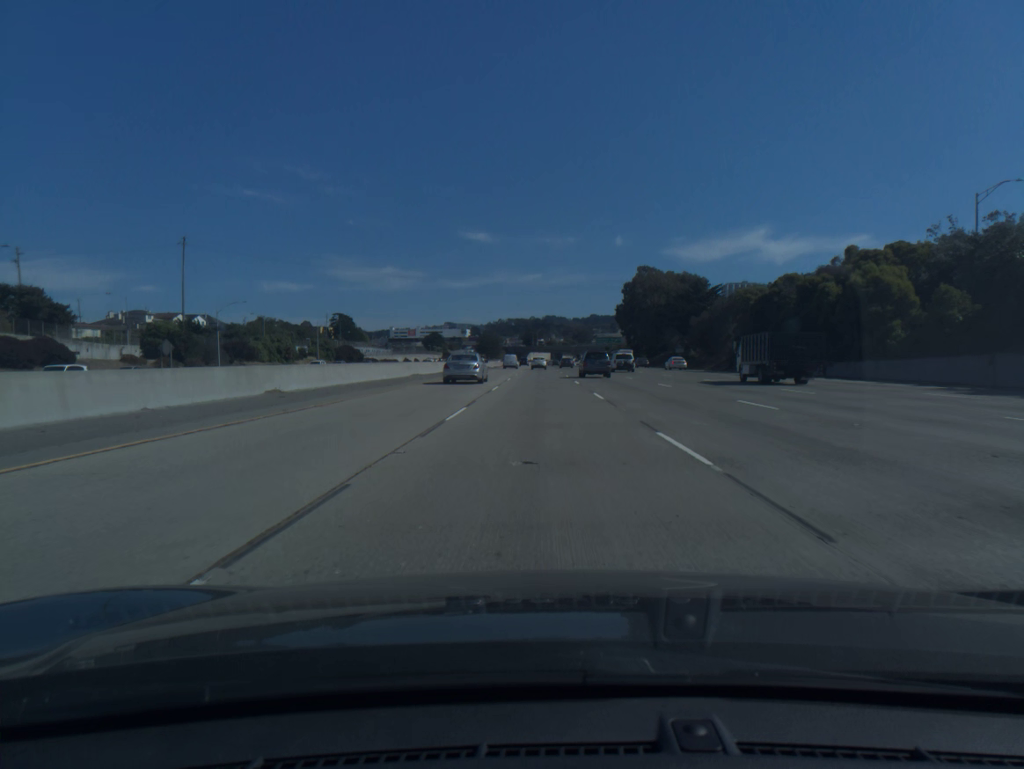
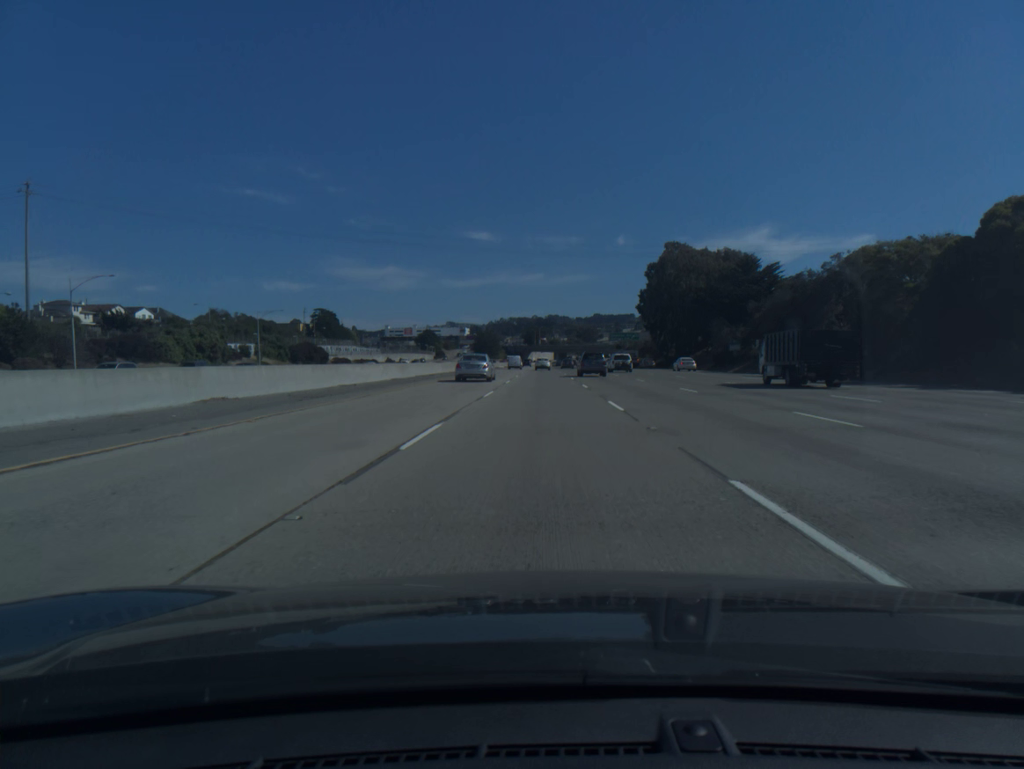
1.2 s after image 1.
(0.0, +34.0) m; 0°
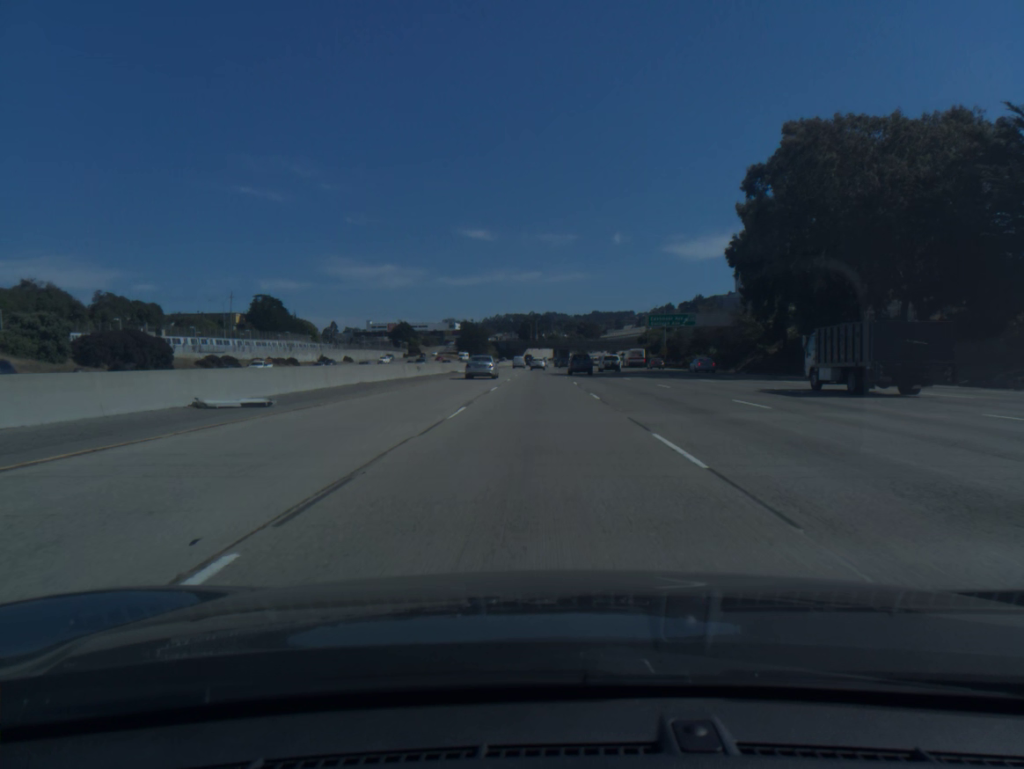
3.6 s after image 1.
(0.0, +68.1) m; 0°
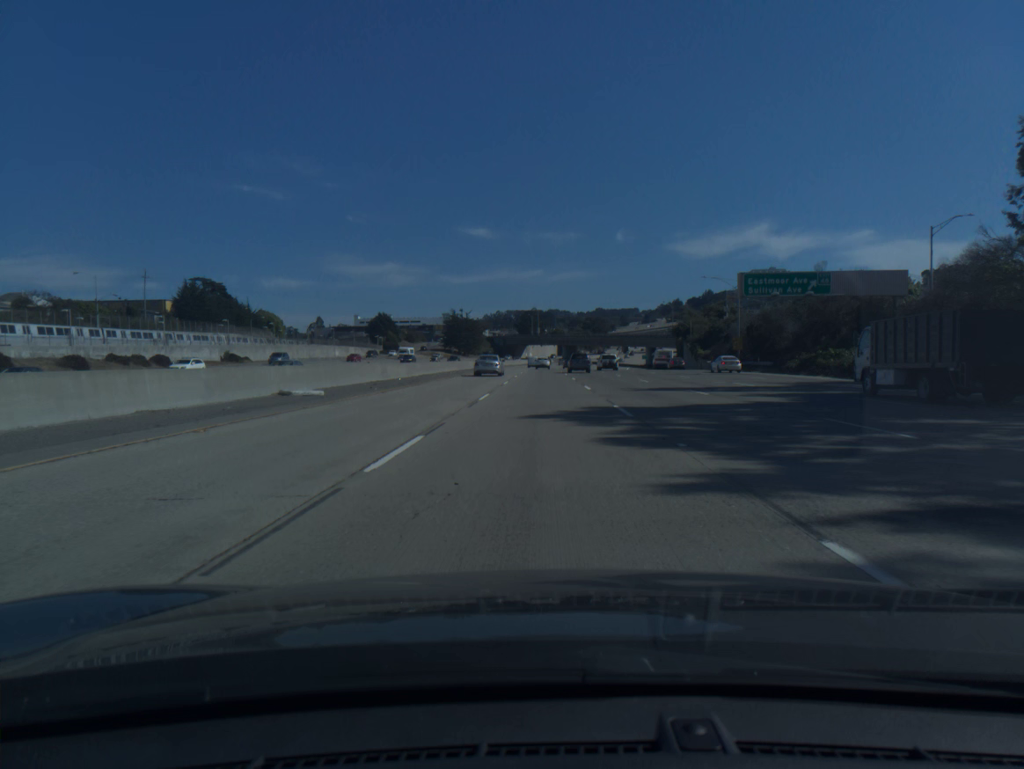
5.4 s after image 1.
(-0.2, +51.1) m; 0°
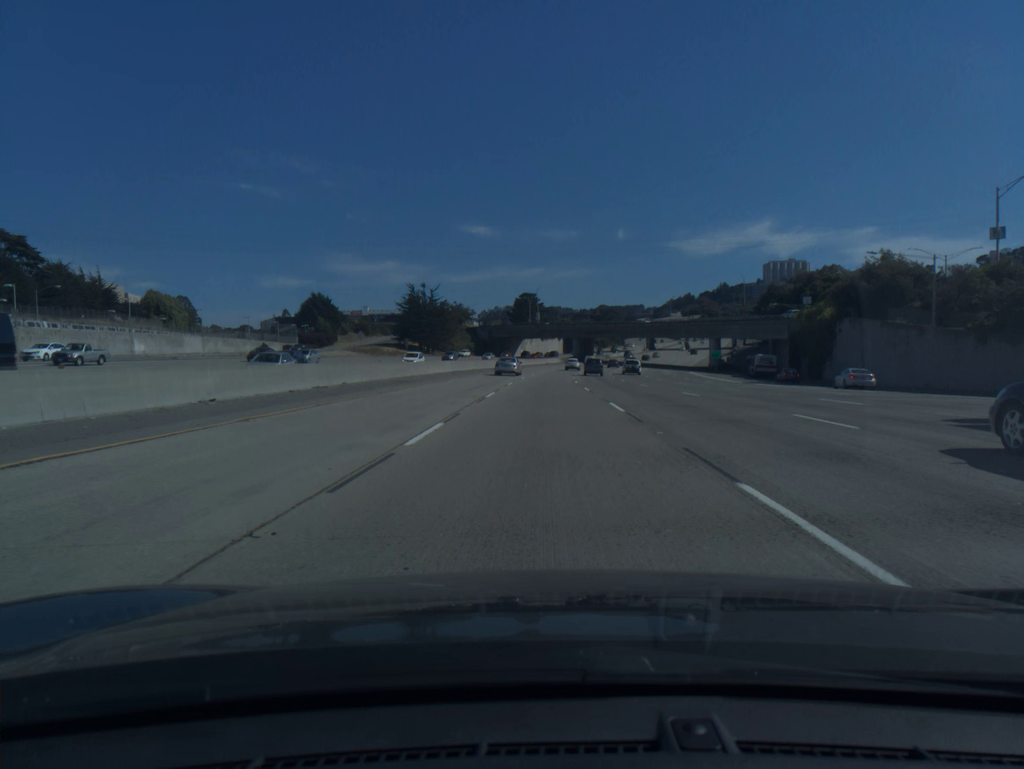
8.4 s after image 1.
(+0.1, +85.3) m; 0°
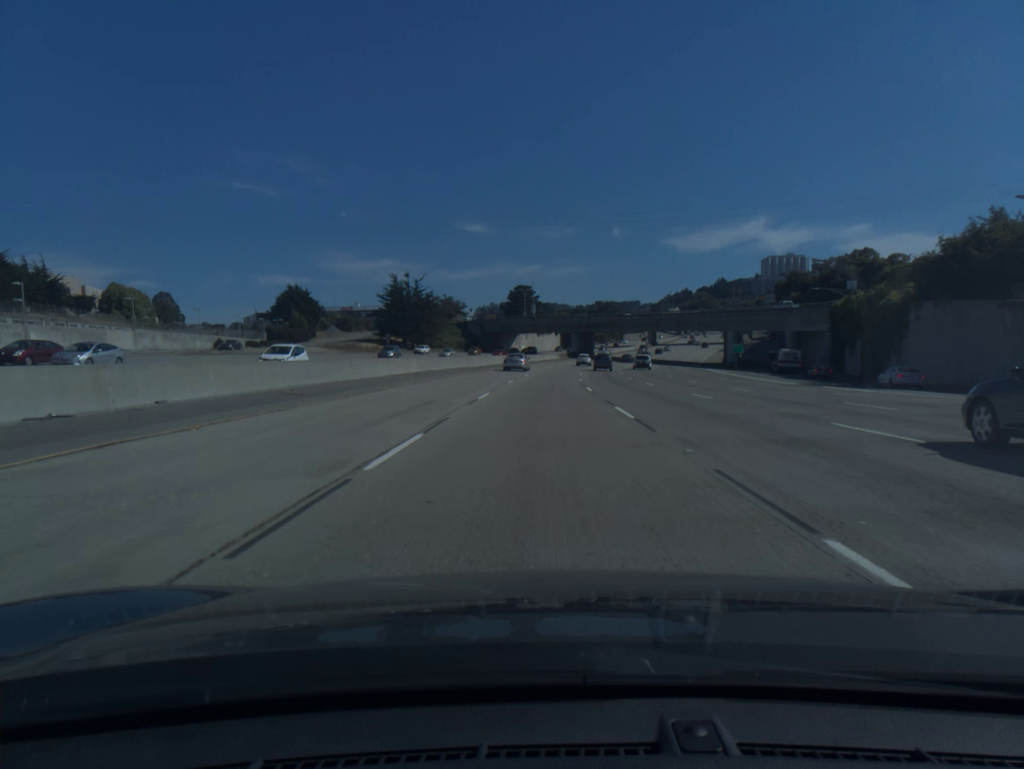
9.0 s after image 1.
(0.0, +17.0) m; 0°
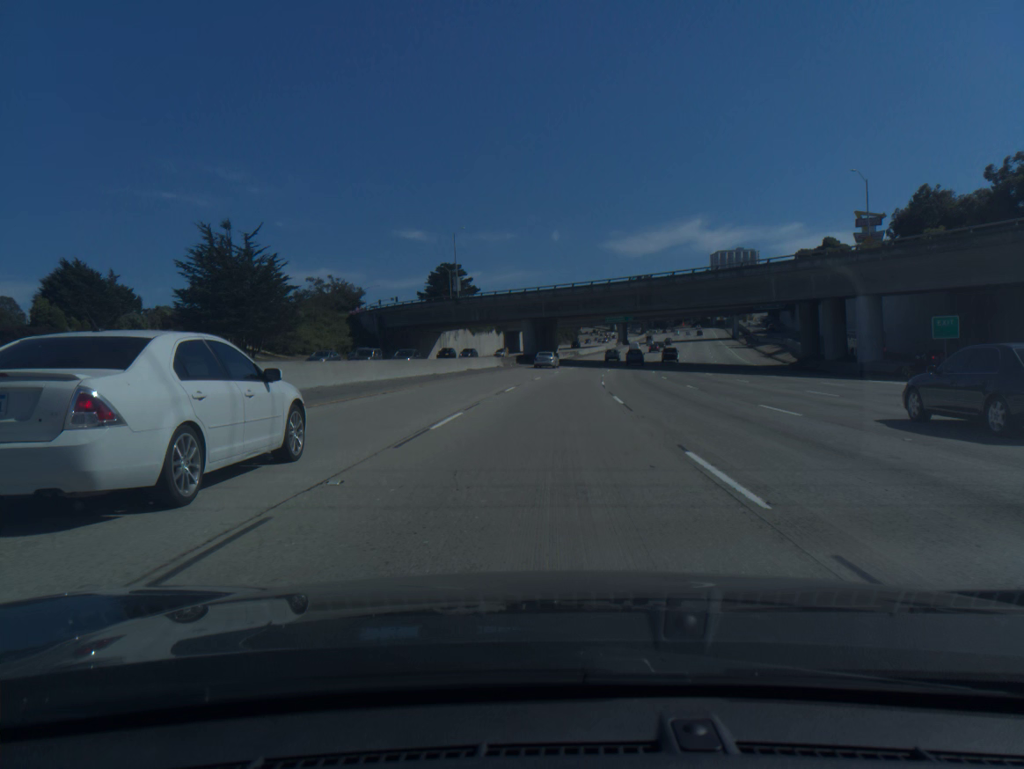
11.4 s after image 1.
(+1.6, +68.2) m; +4°
